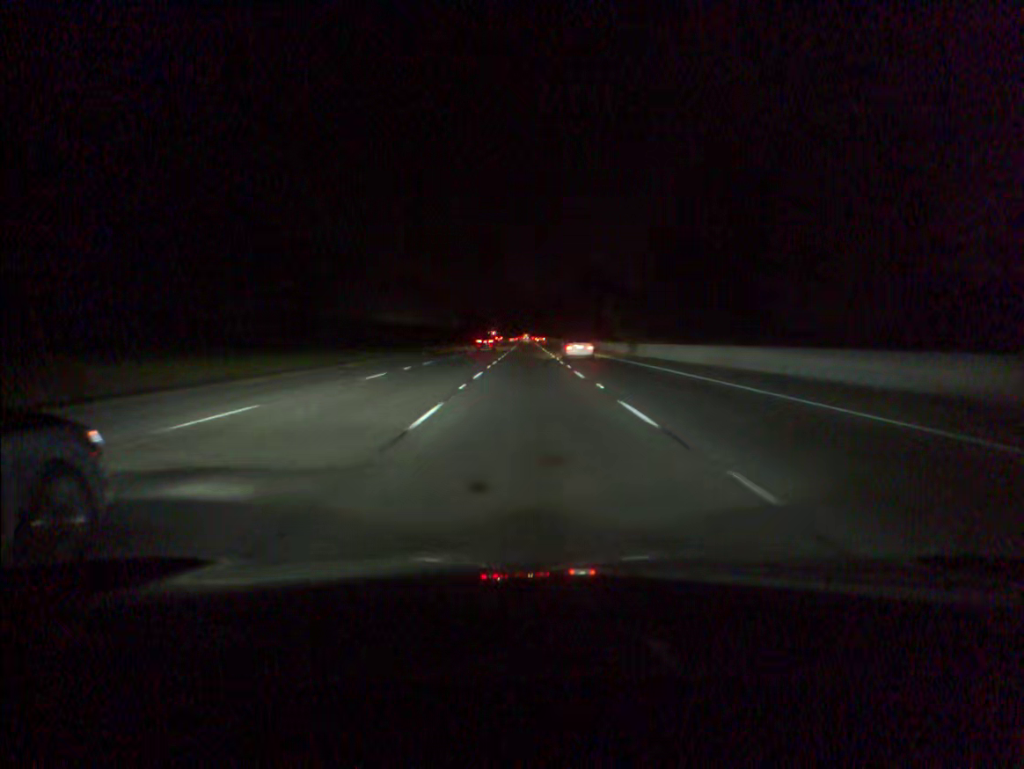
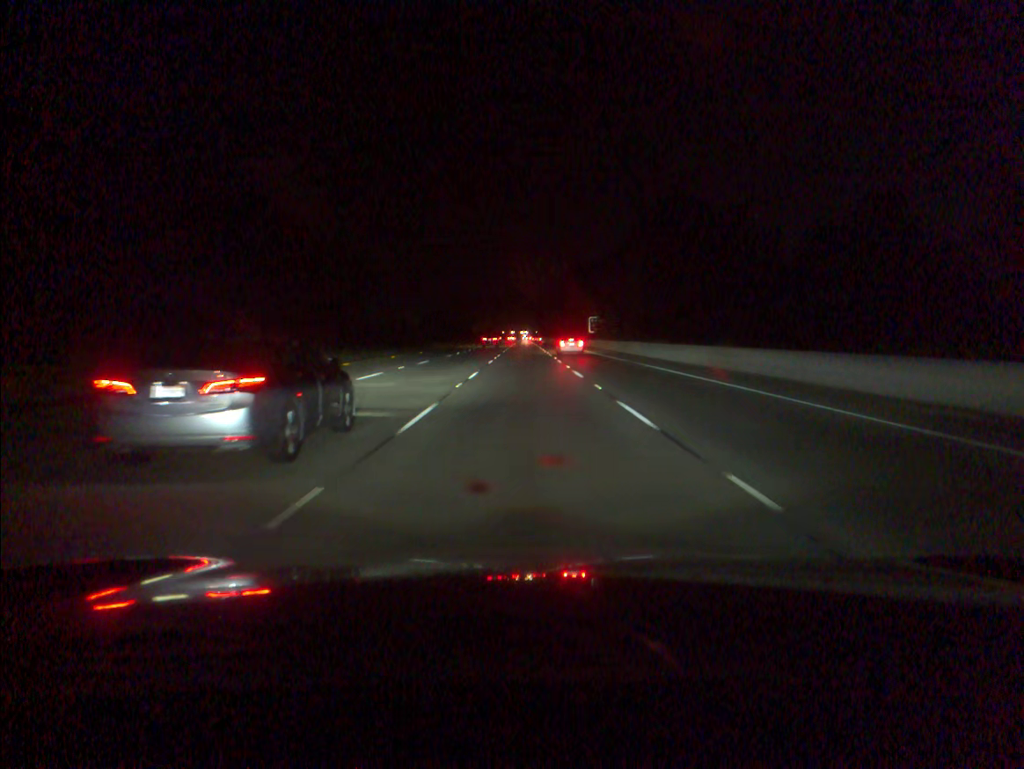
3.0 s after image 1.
(+0.4, +88.0) m; 0°
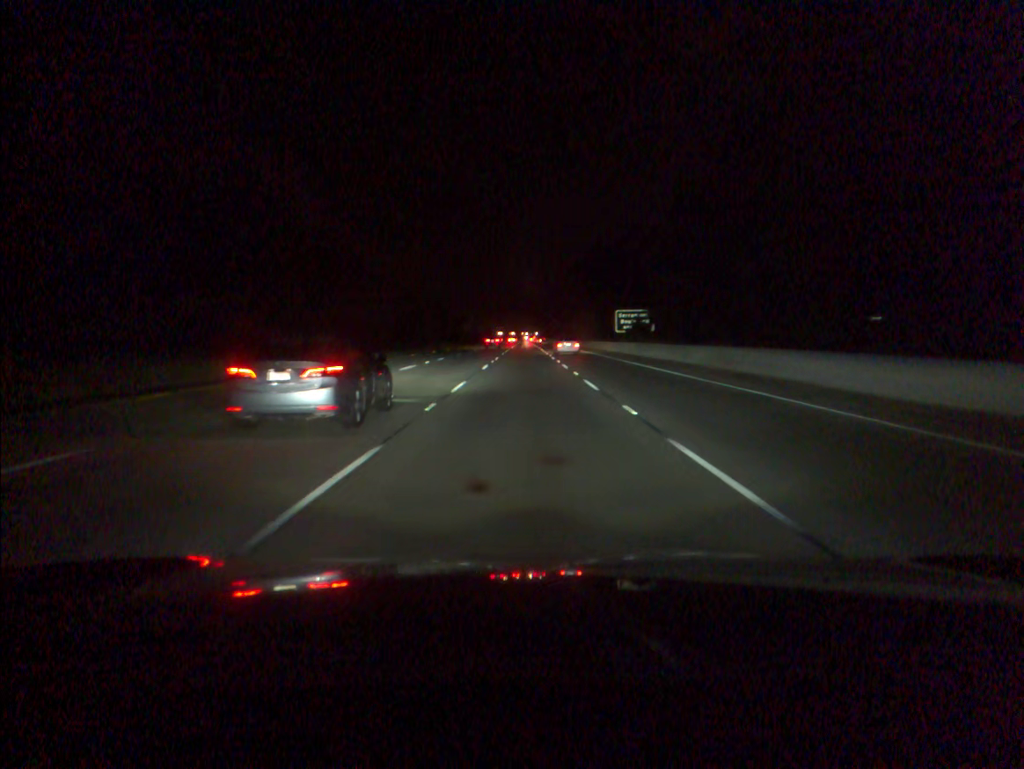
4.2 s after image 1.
(0.0, +35.0) m; 0°
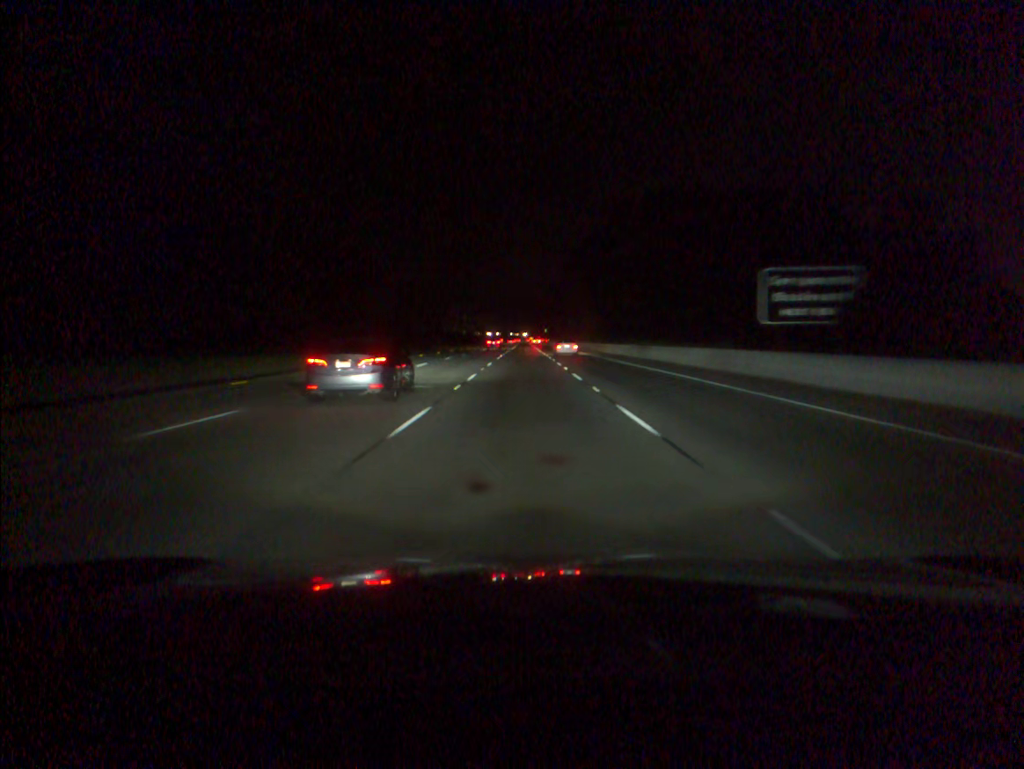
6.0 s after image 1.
(0.0, +52.7) m; 0°
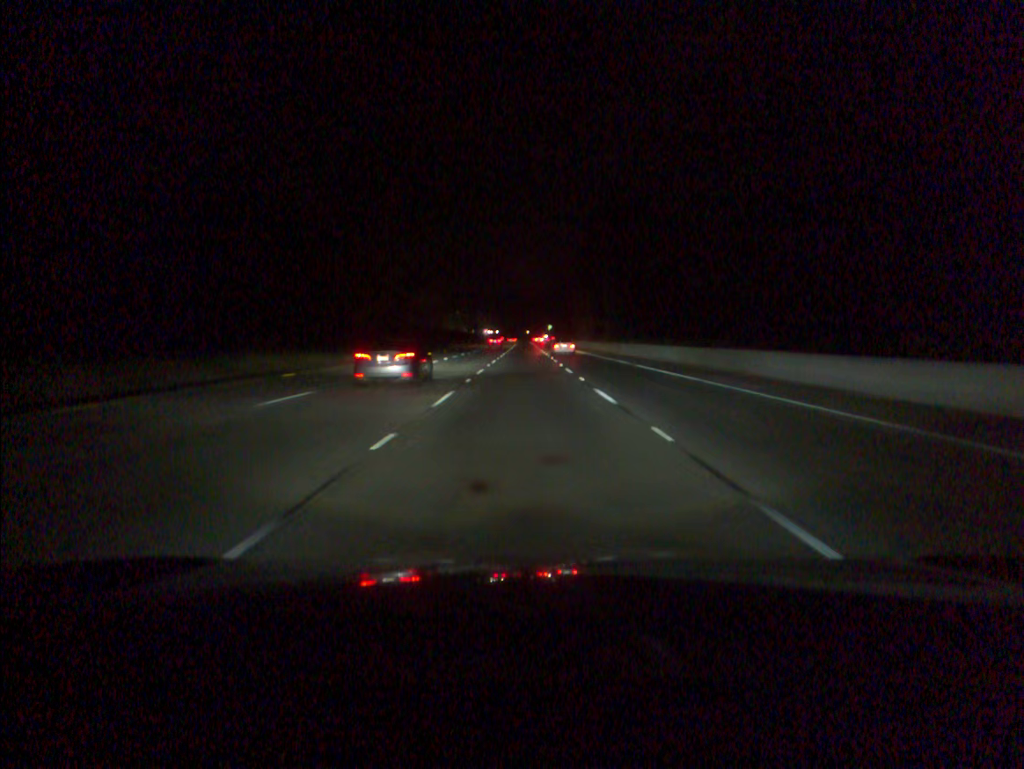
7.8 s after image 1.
(0.0, +53.1) m; 0°
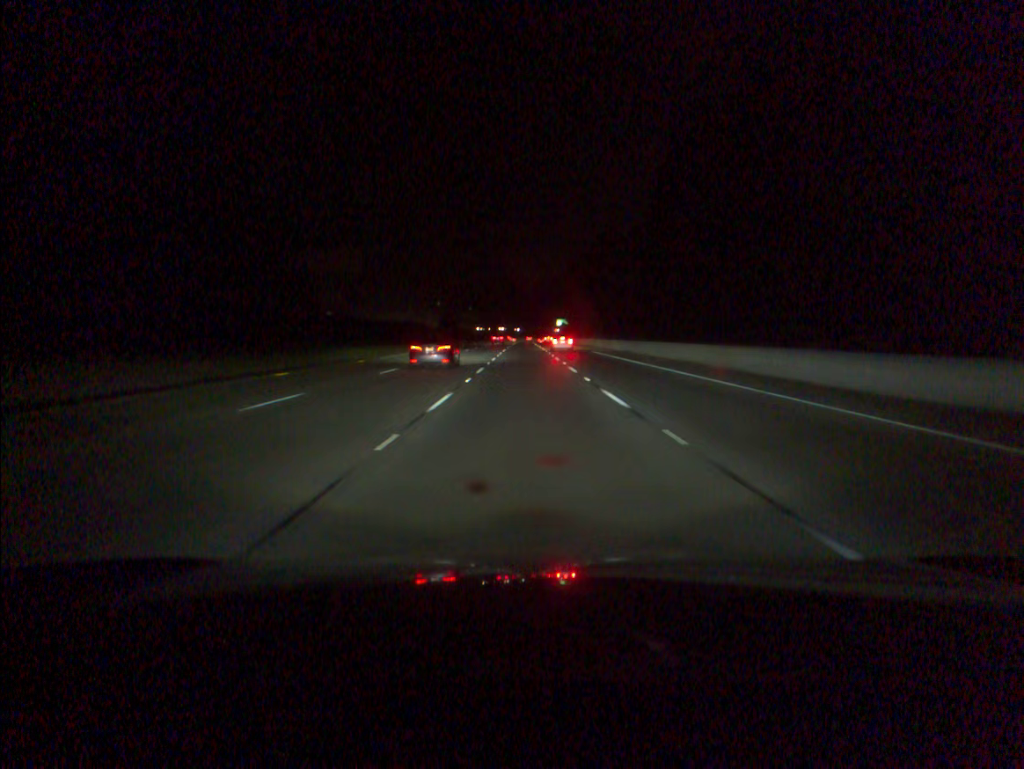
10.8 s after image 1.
(+0.1, +88.8) m; 0°
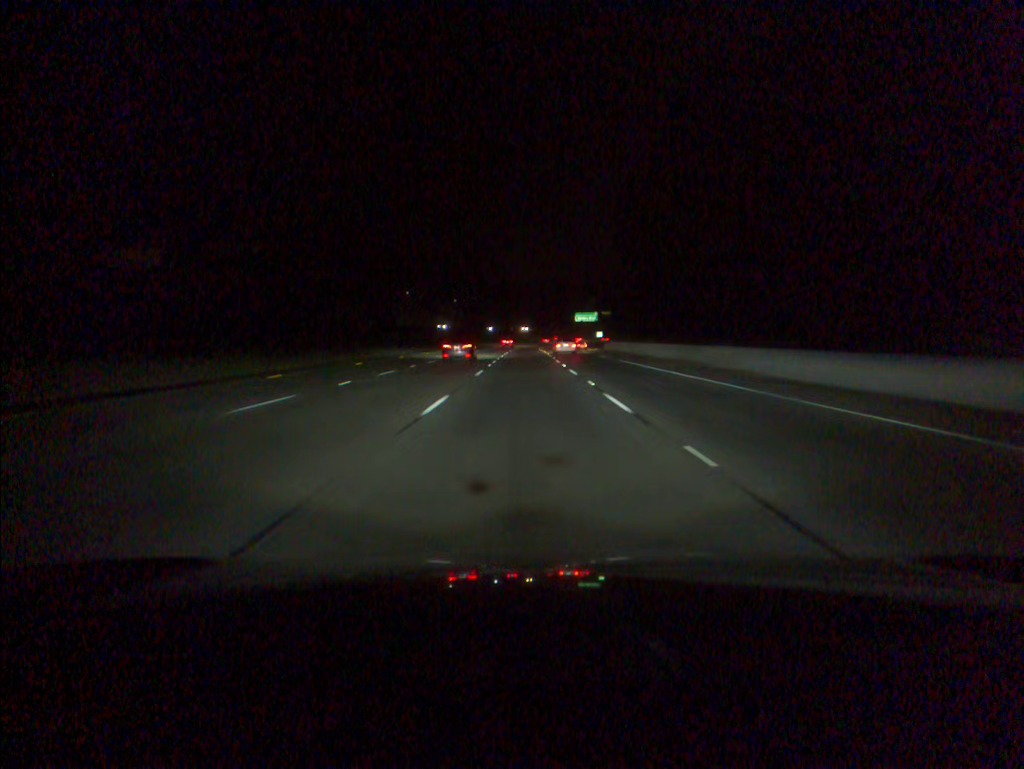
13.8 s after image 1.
(-0.2, +88.2) m; 0°
